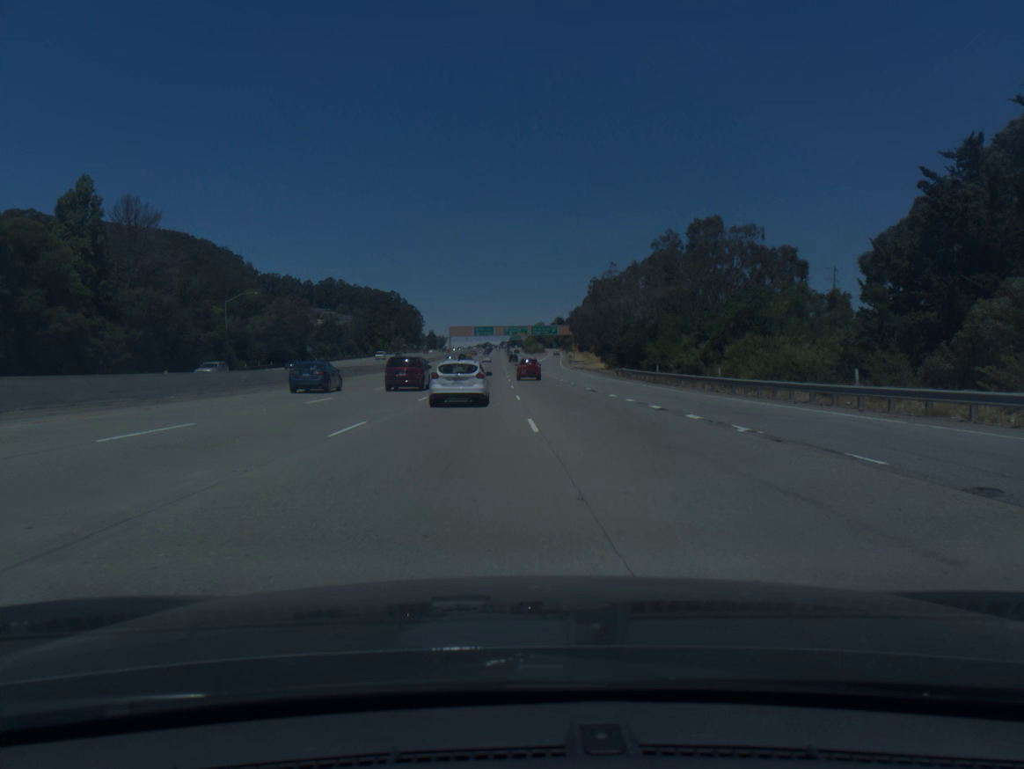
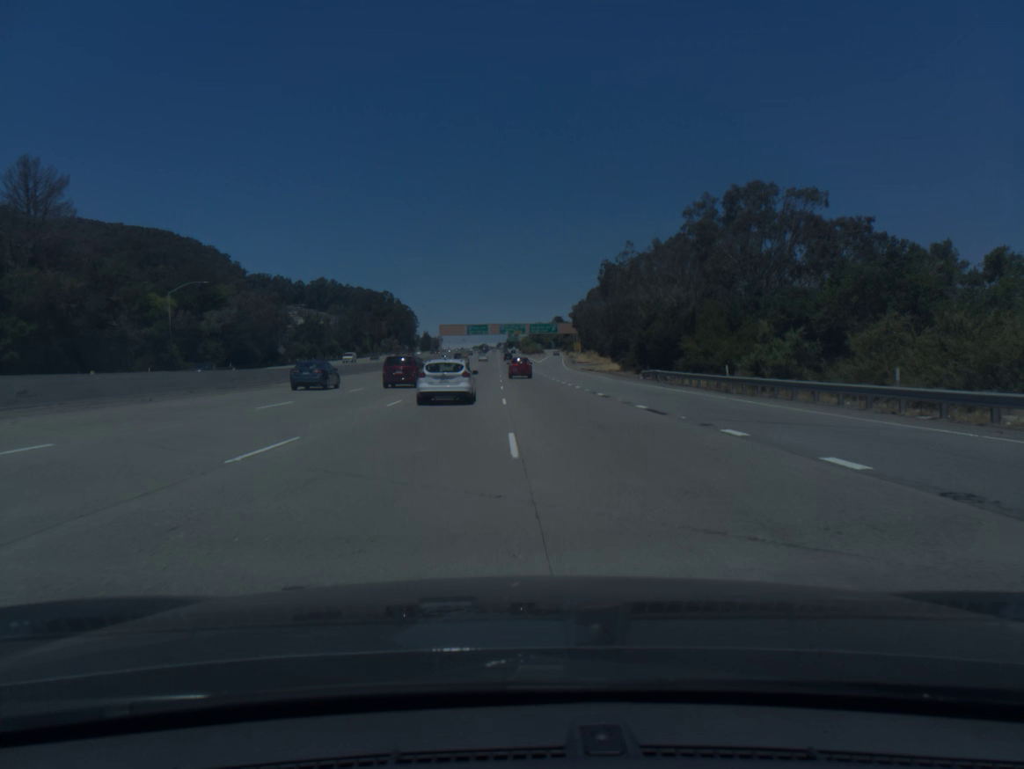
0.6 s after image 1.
(0.0, +18.7) m; 0°
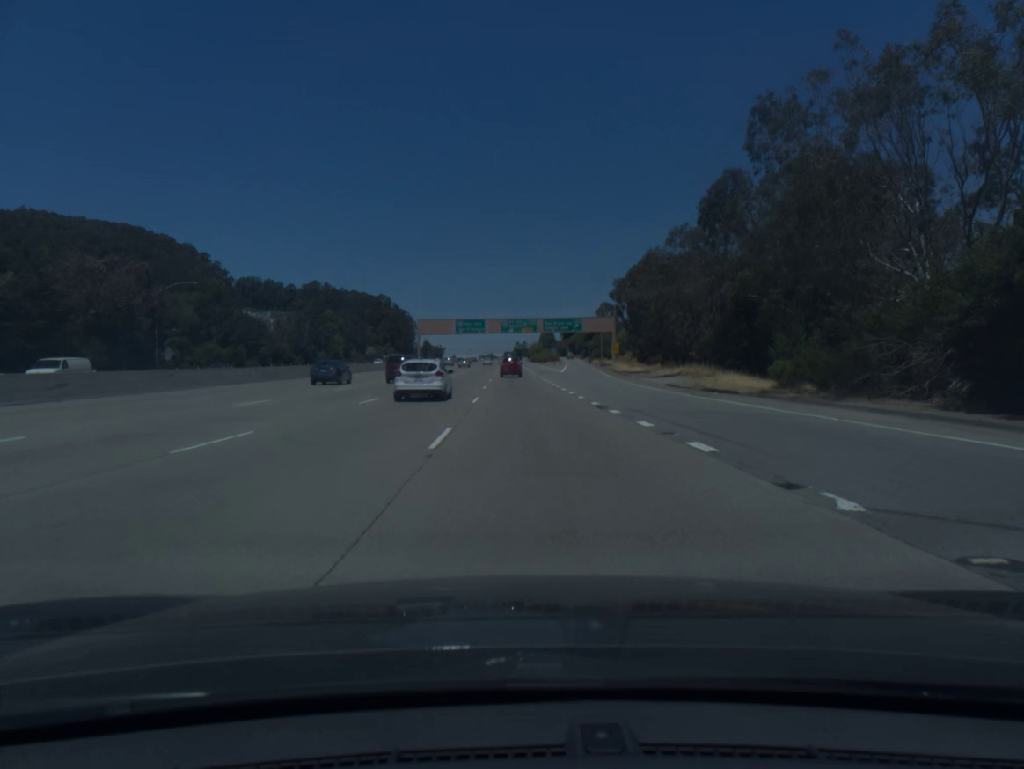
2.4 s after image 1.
(-0.1, +57.0) m; -1°
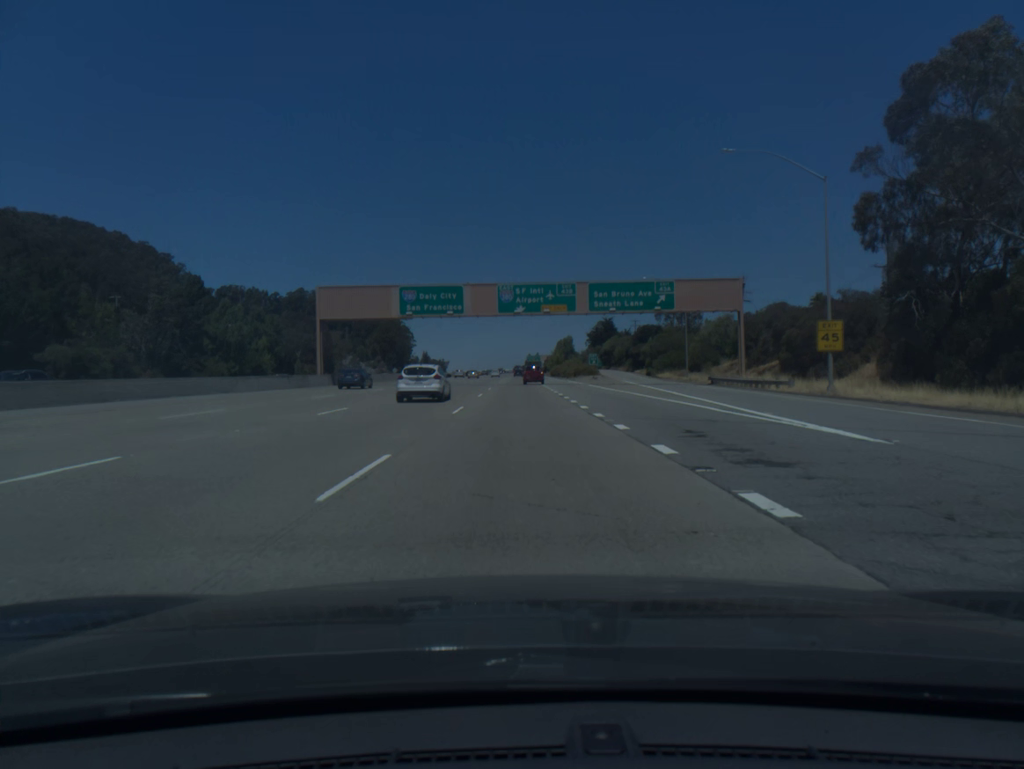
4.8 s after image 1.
(-0.6, +77.2) m; -1°
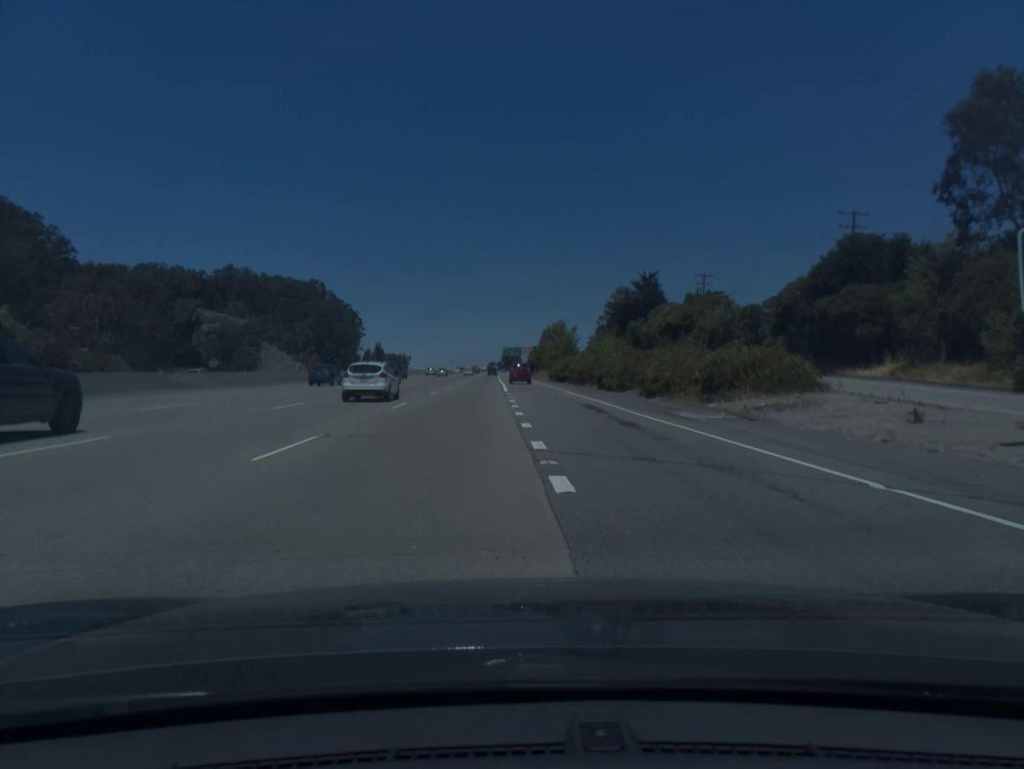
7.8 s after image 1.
(+1.2, +98.4) m; +2°
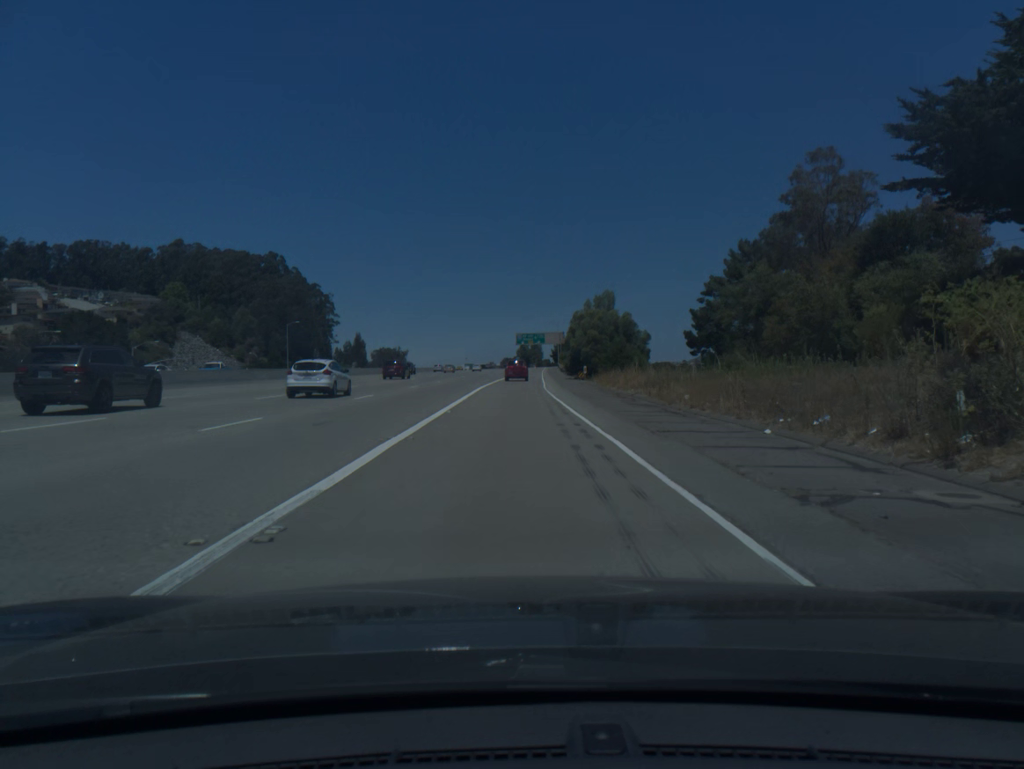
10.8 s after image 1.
(-0.3, +98.3) m; -1°
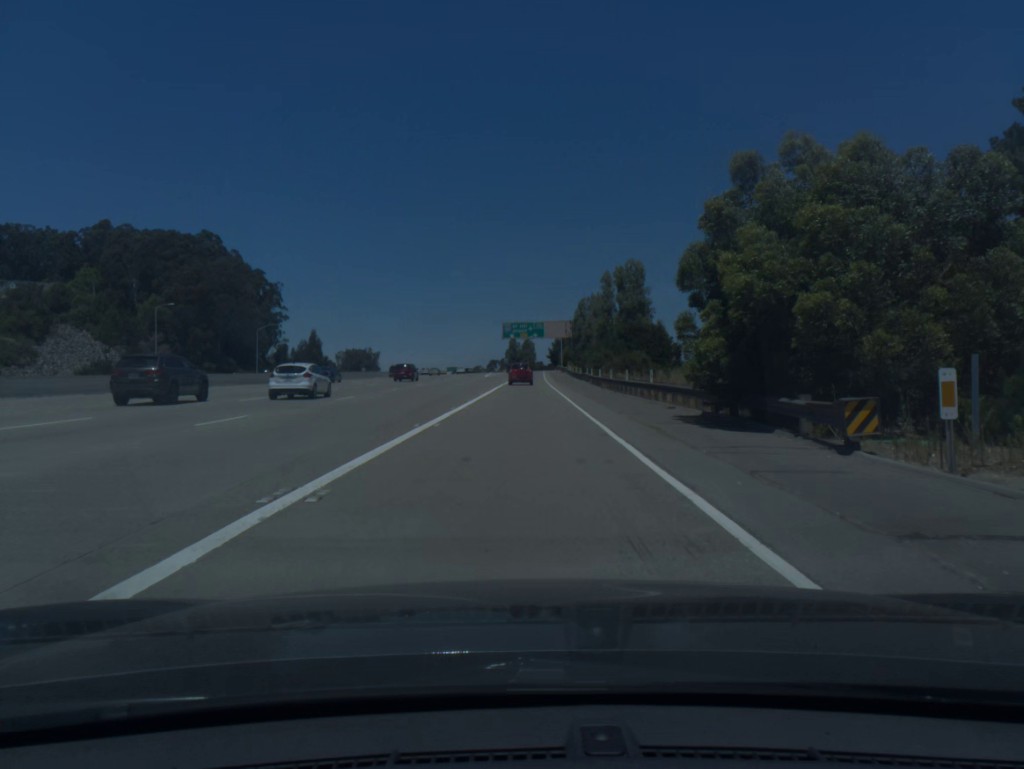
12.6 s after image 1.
(+0.2, +56.9) m; +1°
